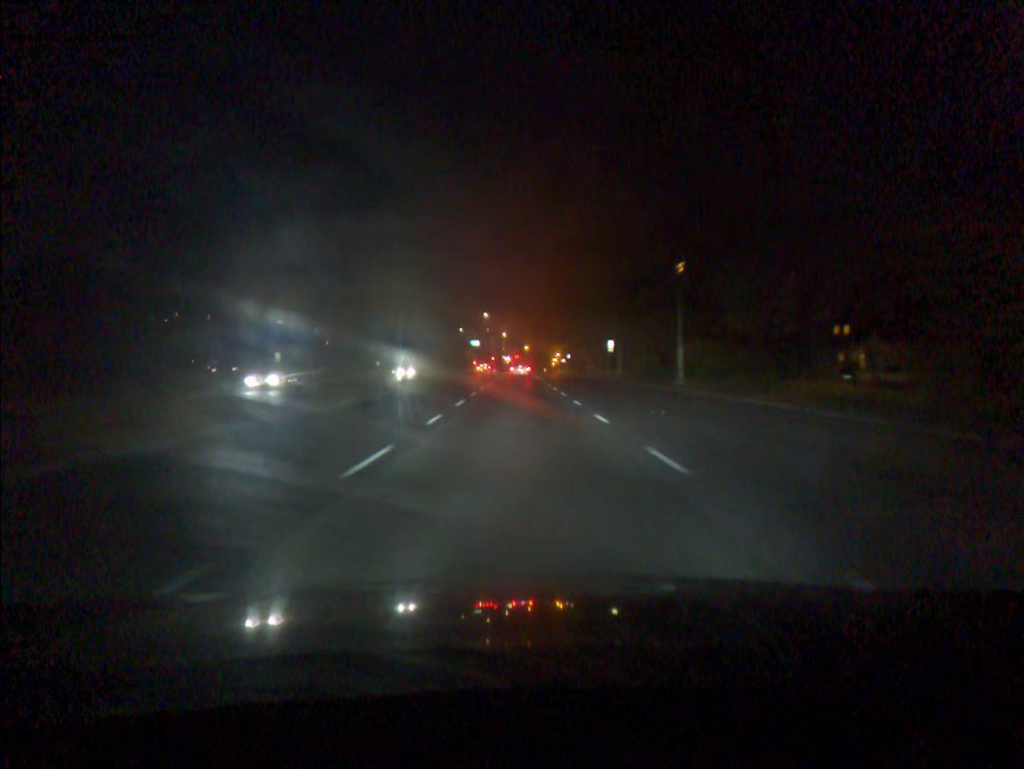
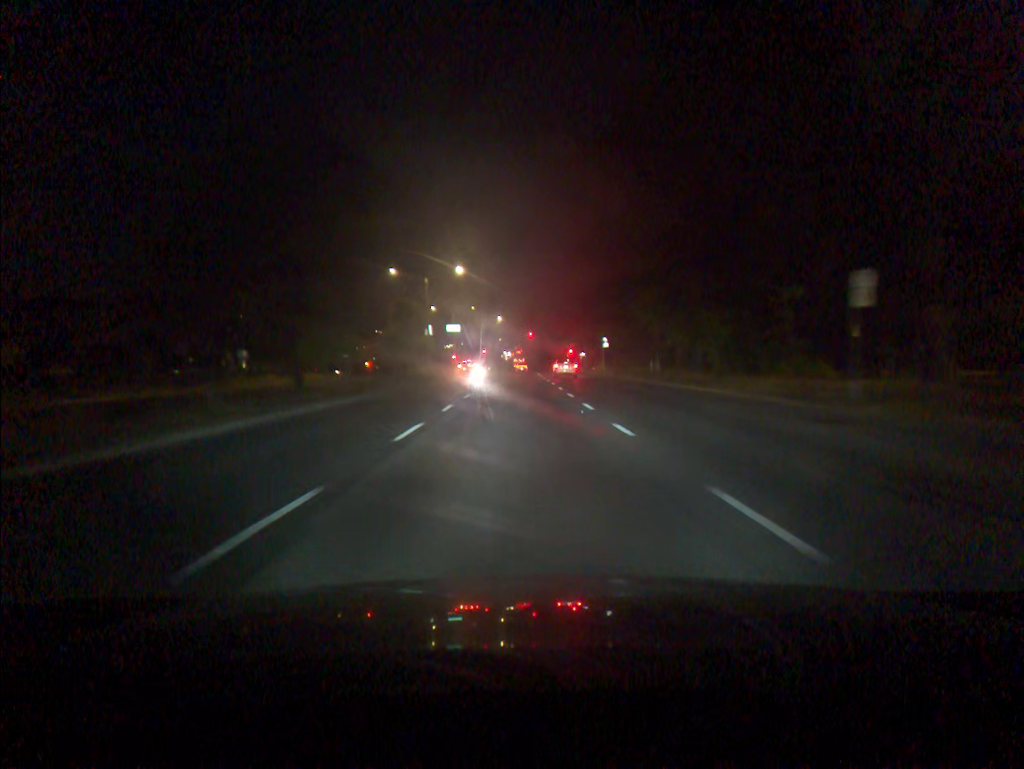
(-0.2, +55.0) m; 0°
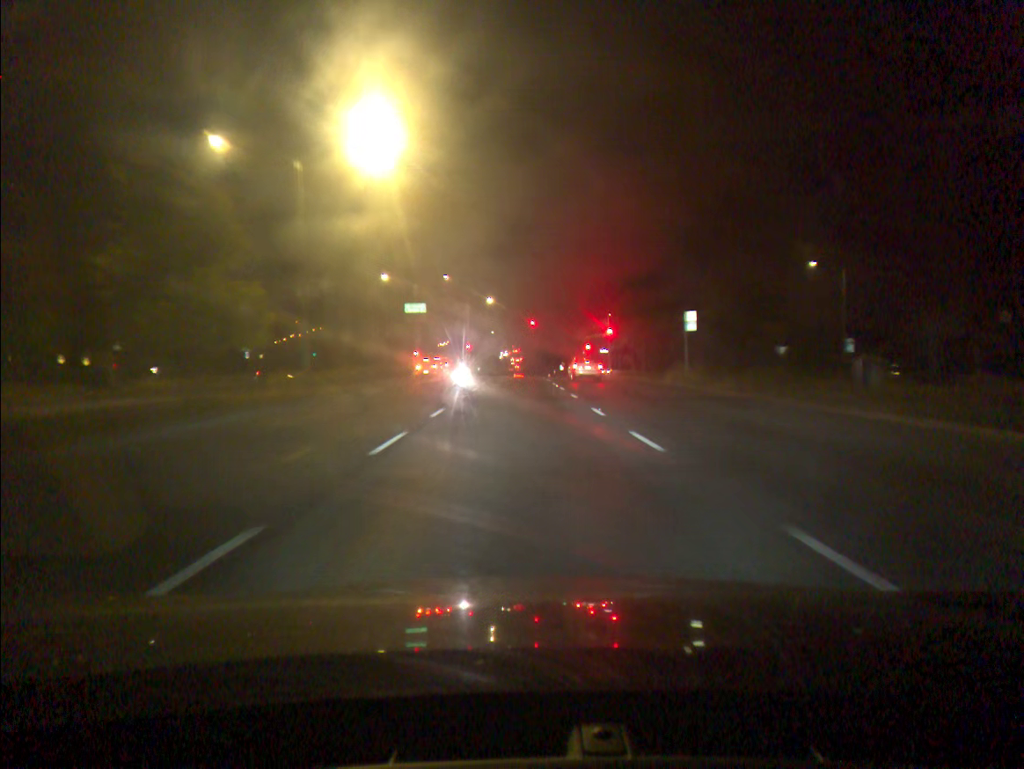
(0.0, +38.9) m; 0°
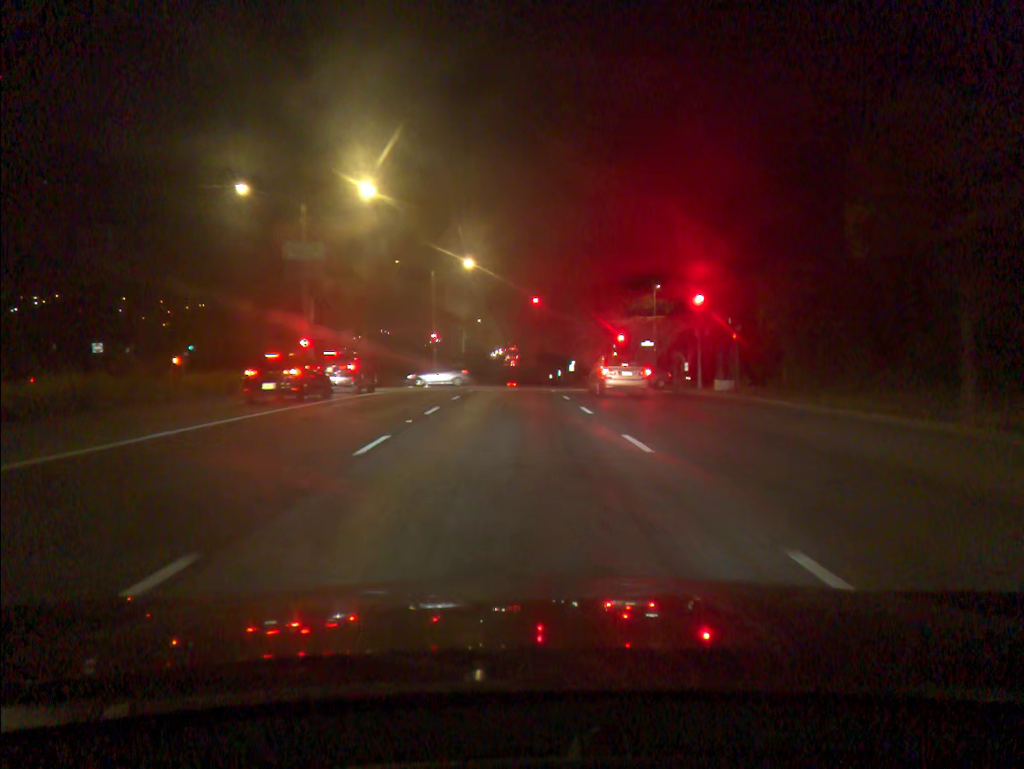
(0.0, +36.6) m; 0°
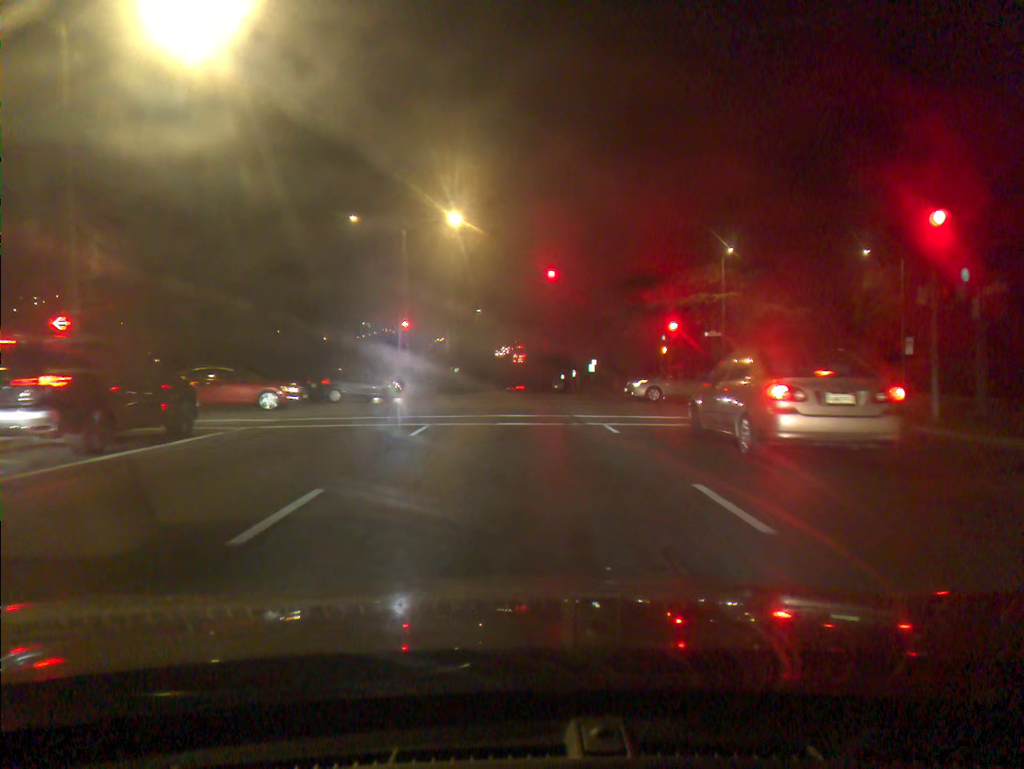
(-0.1, +19.5) m; 0°
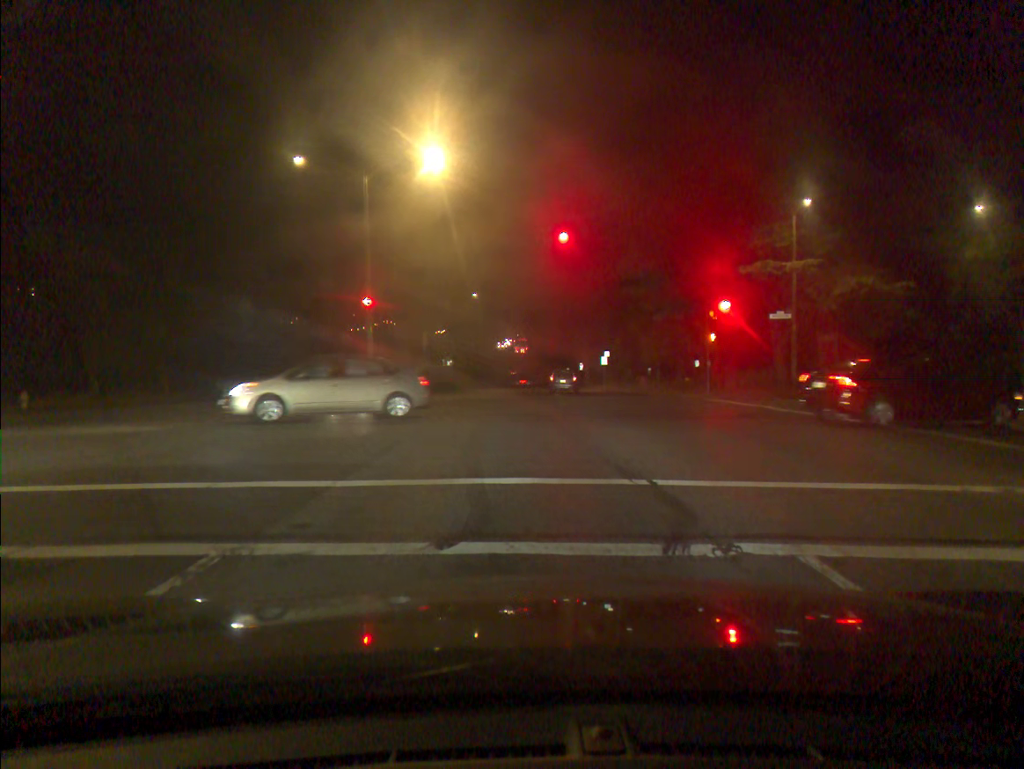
(0.0, +11.6) m; -1°
